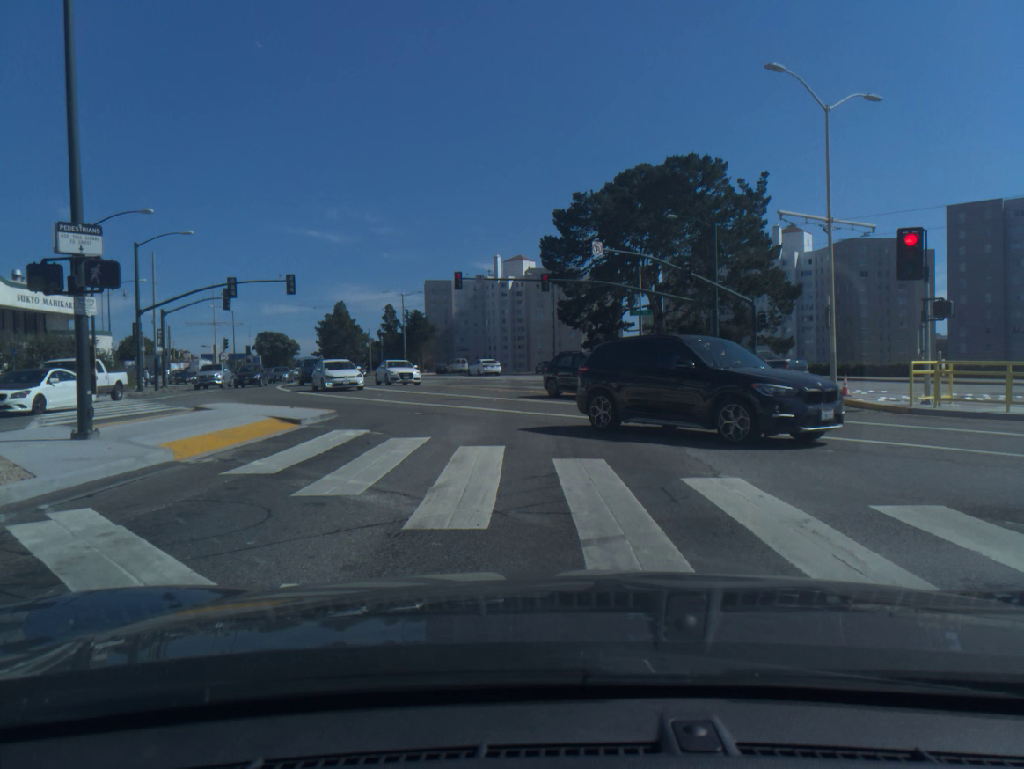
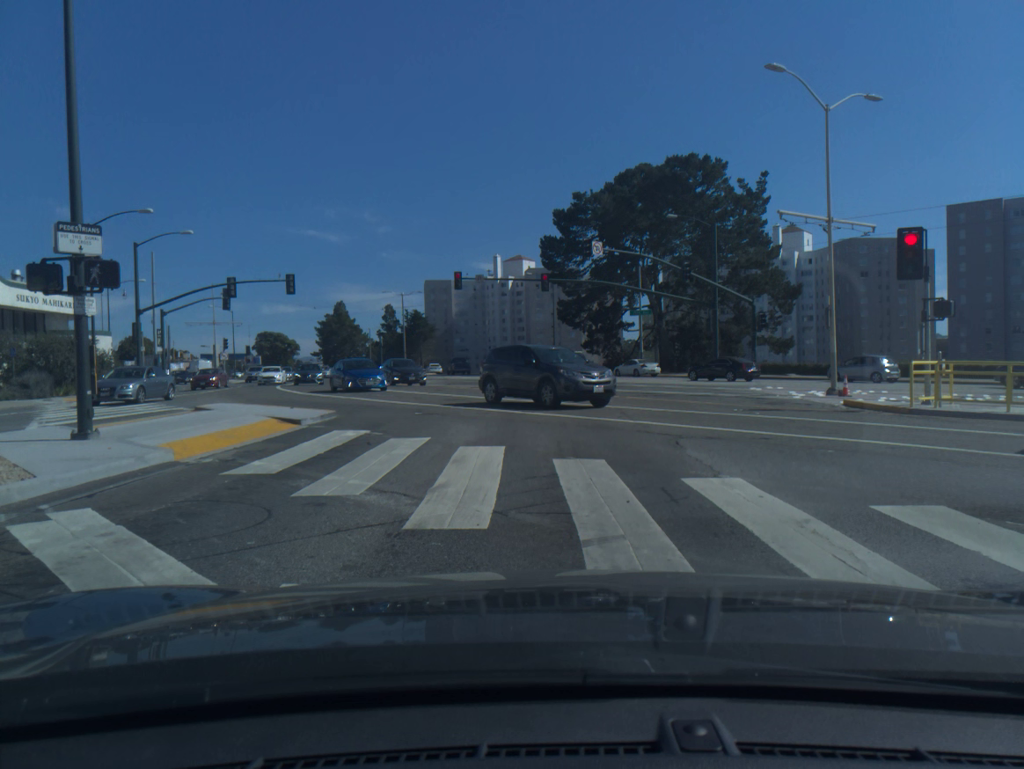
(0.0, 0.0) m; 0°
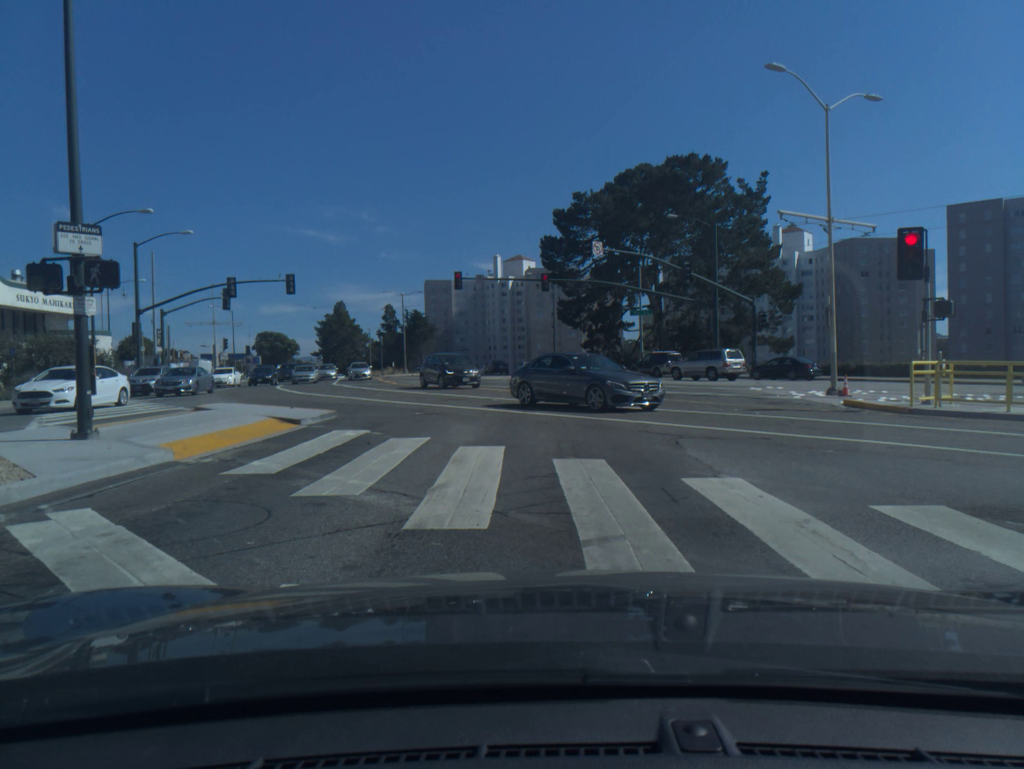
(0.0, 0.0) m; 0°
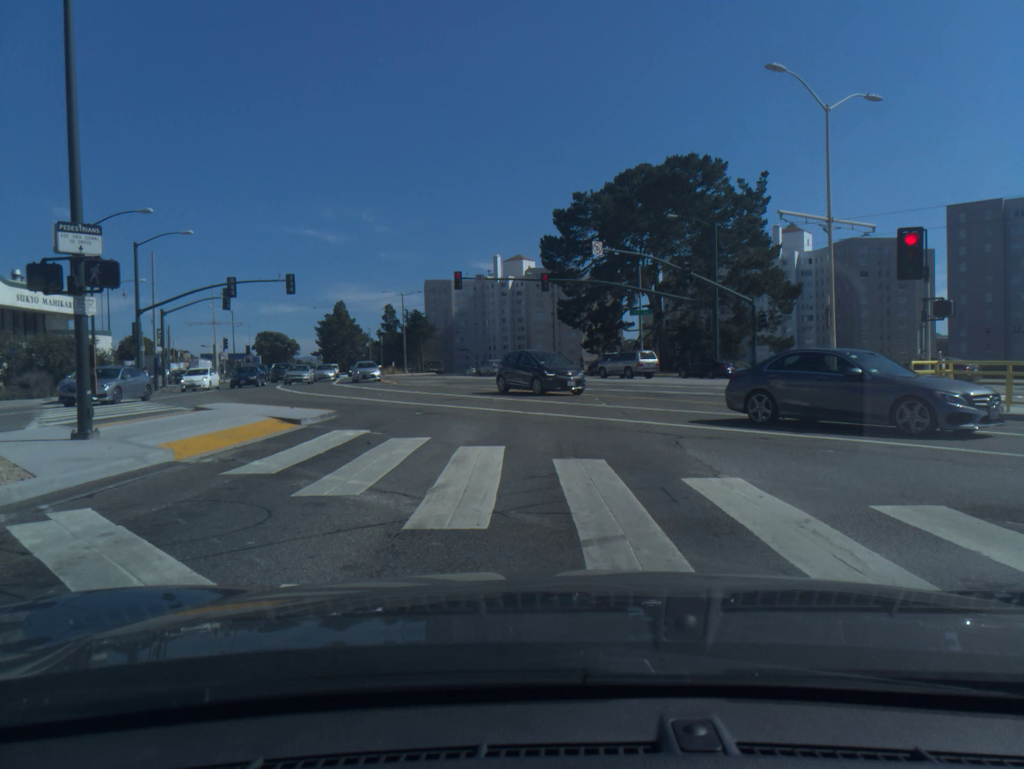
(0.0, 0.0) m; 0°
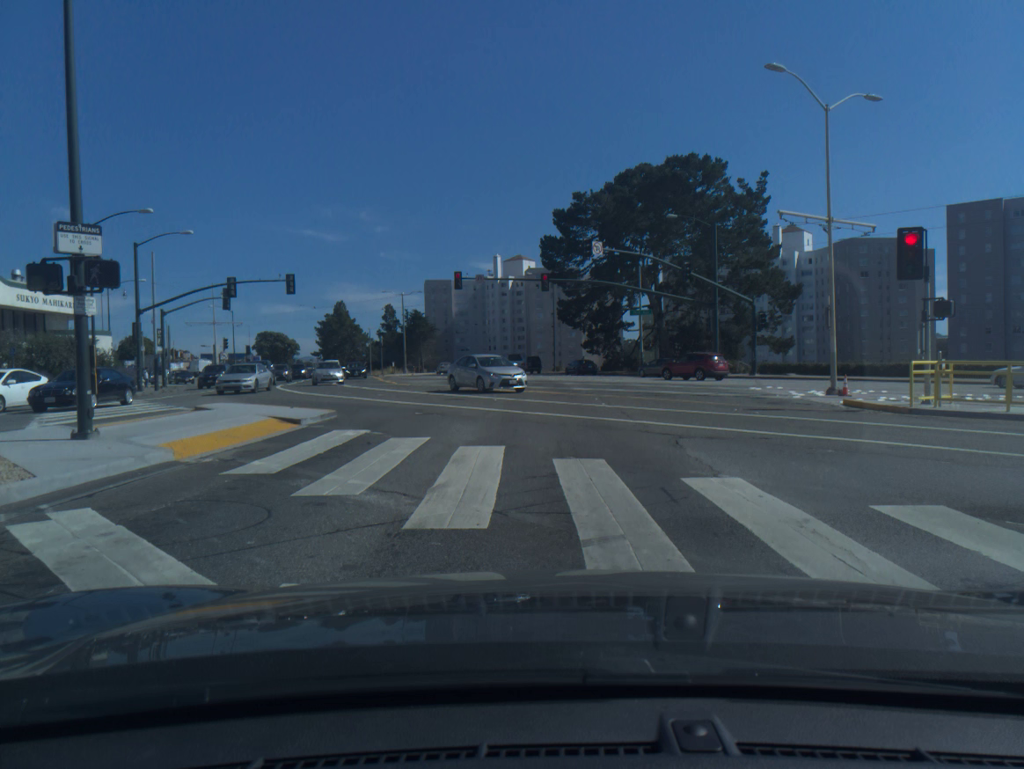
(0.0, 0.0) m; 0°
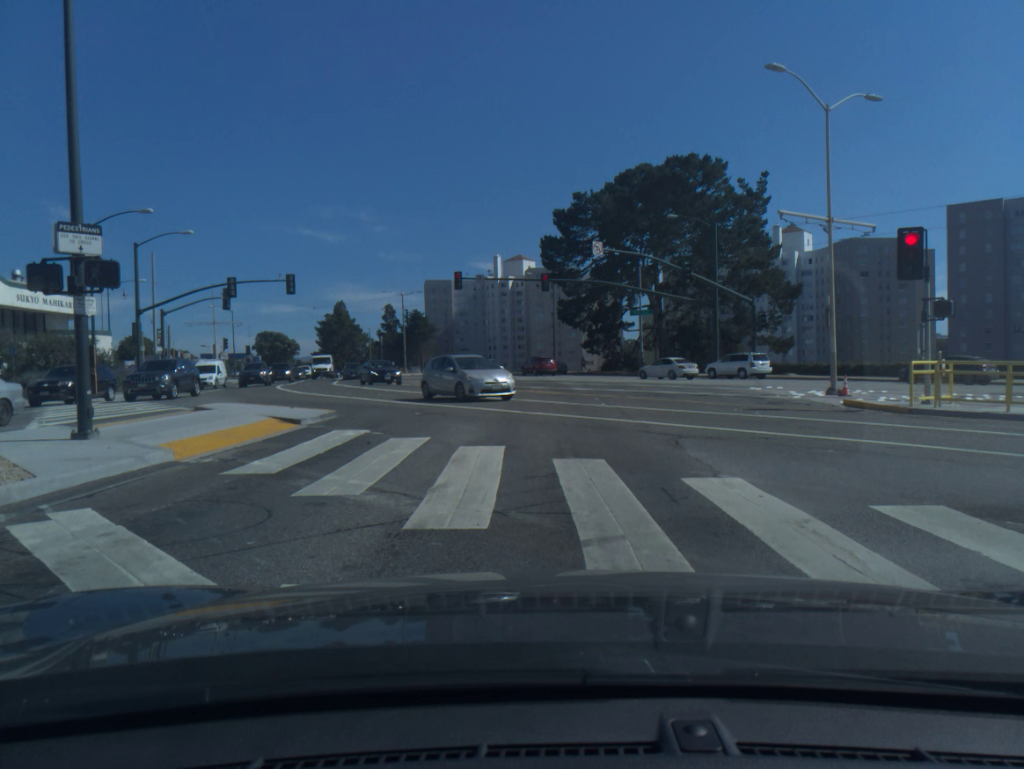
(0.0, 0.0) m; 0°
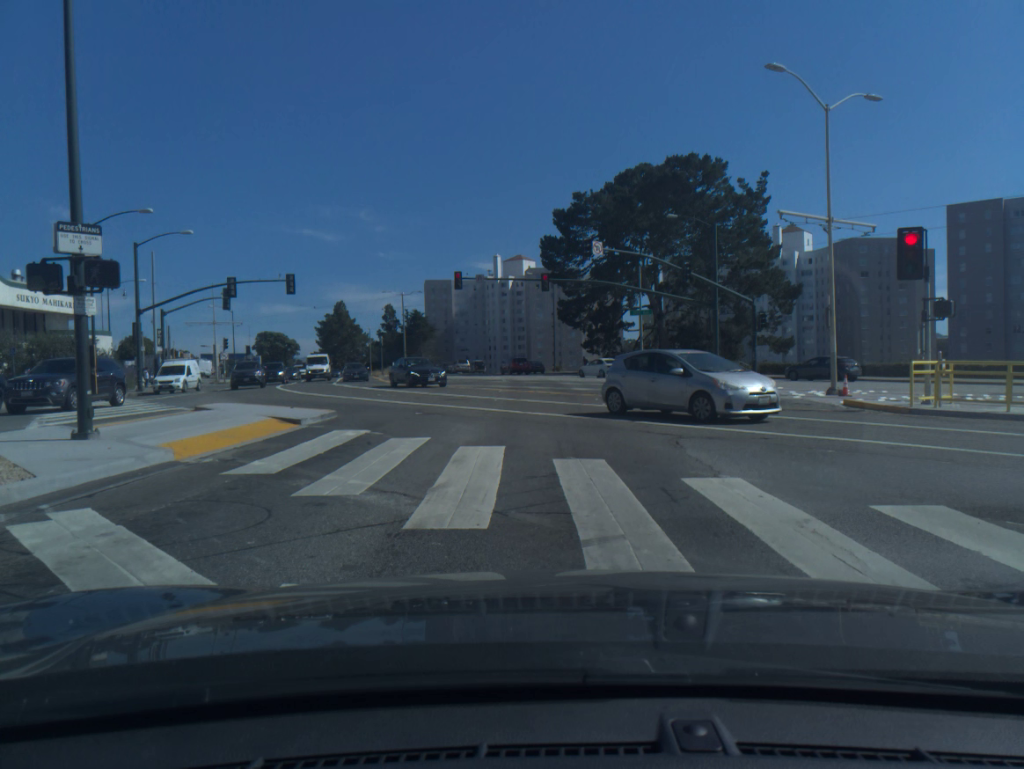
(0.0, 0.0) m; 0°
